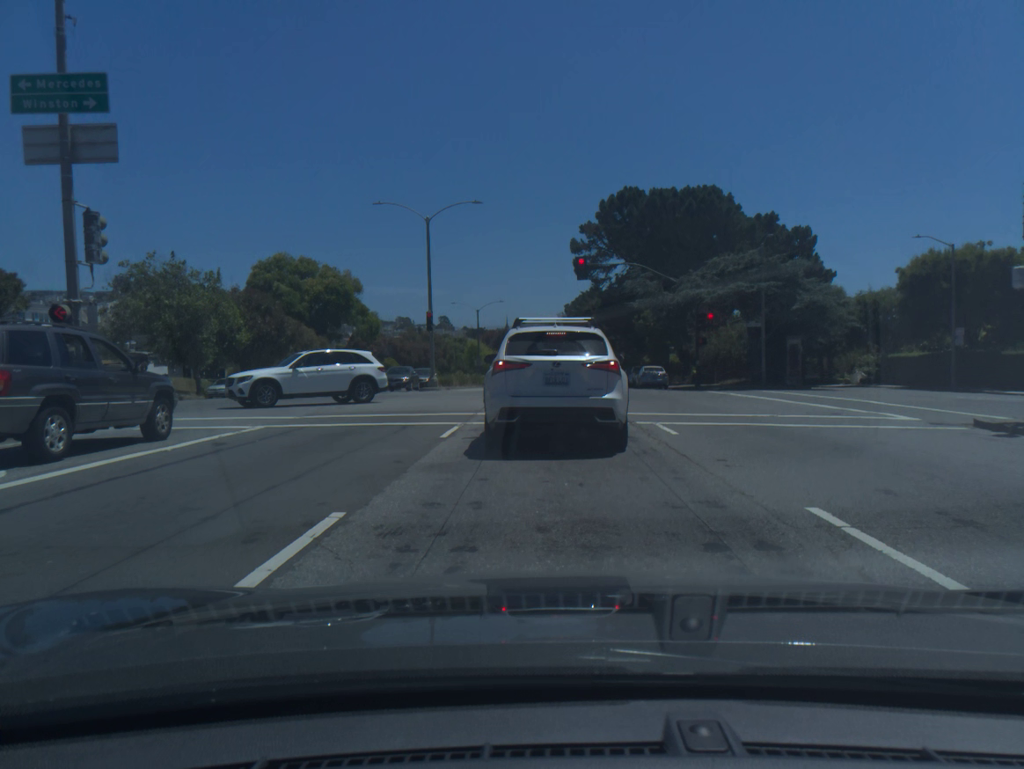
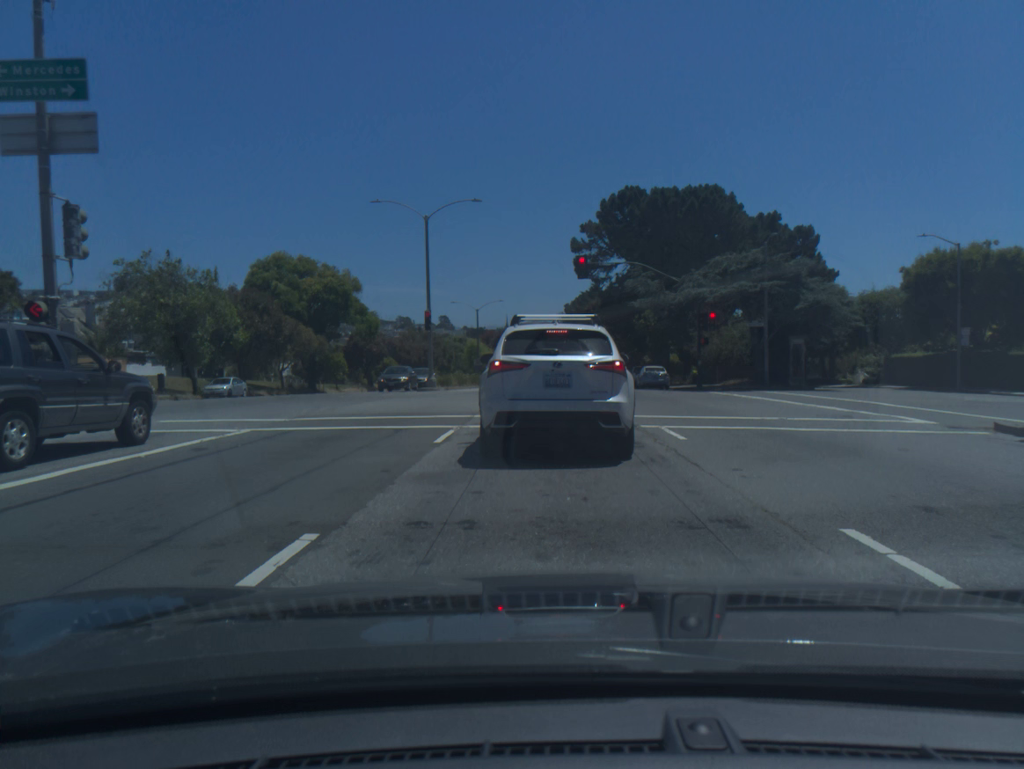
(0.0, +0.7) m; 0°
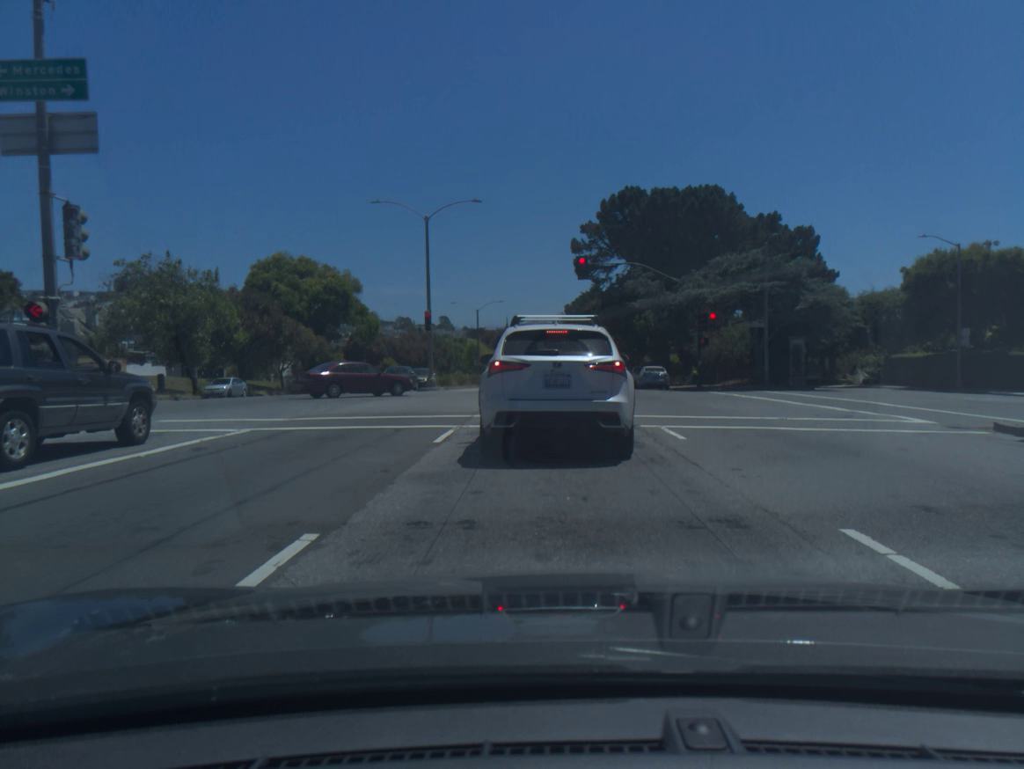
(-0.1, -0.1) m; 0°
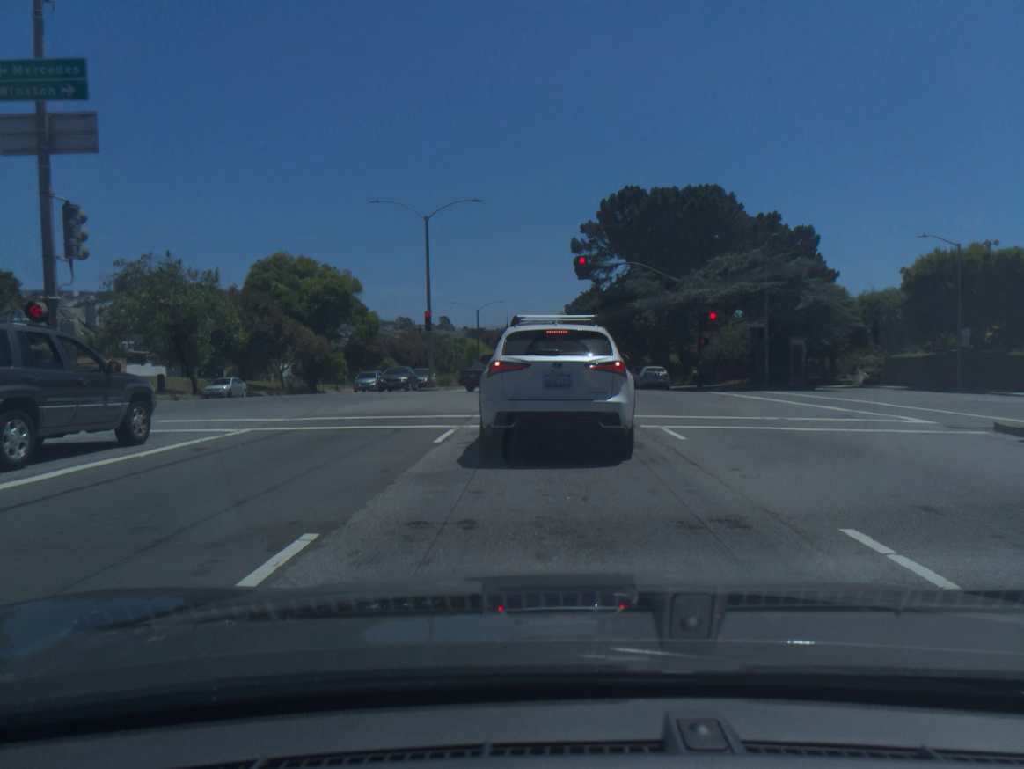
(0.0, 0.0) m; 0°
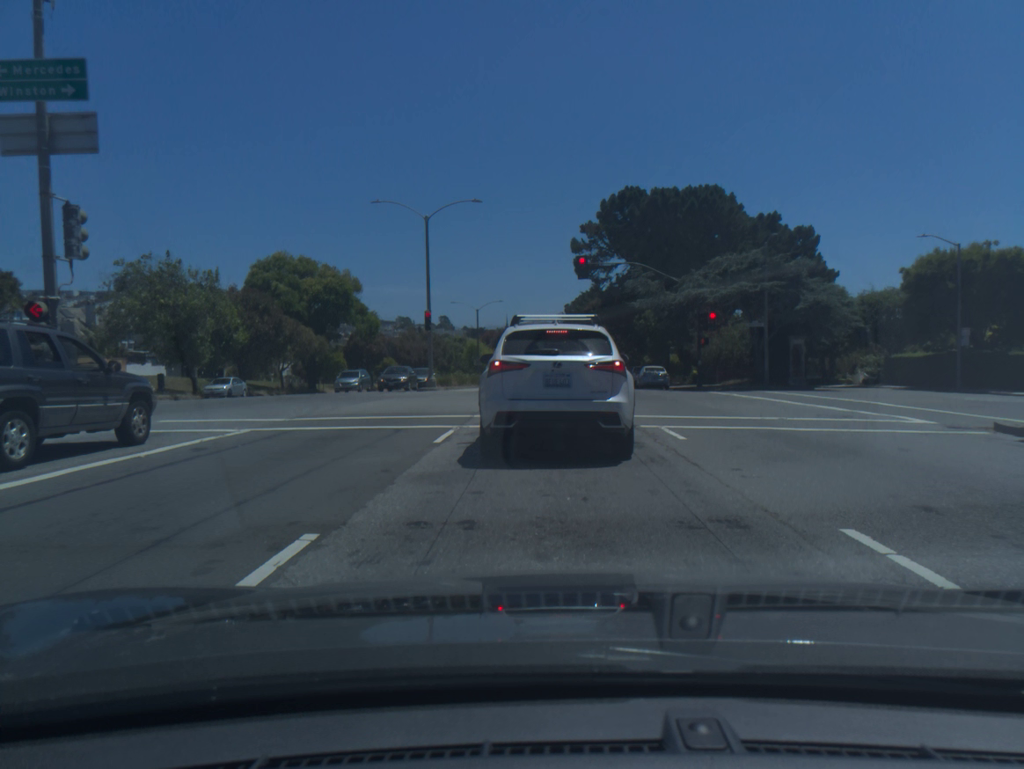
(0.0, 0.0) m; 0°
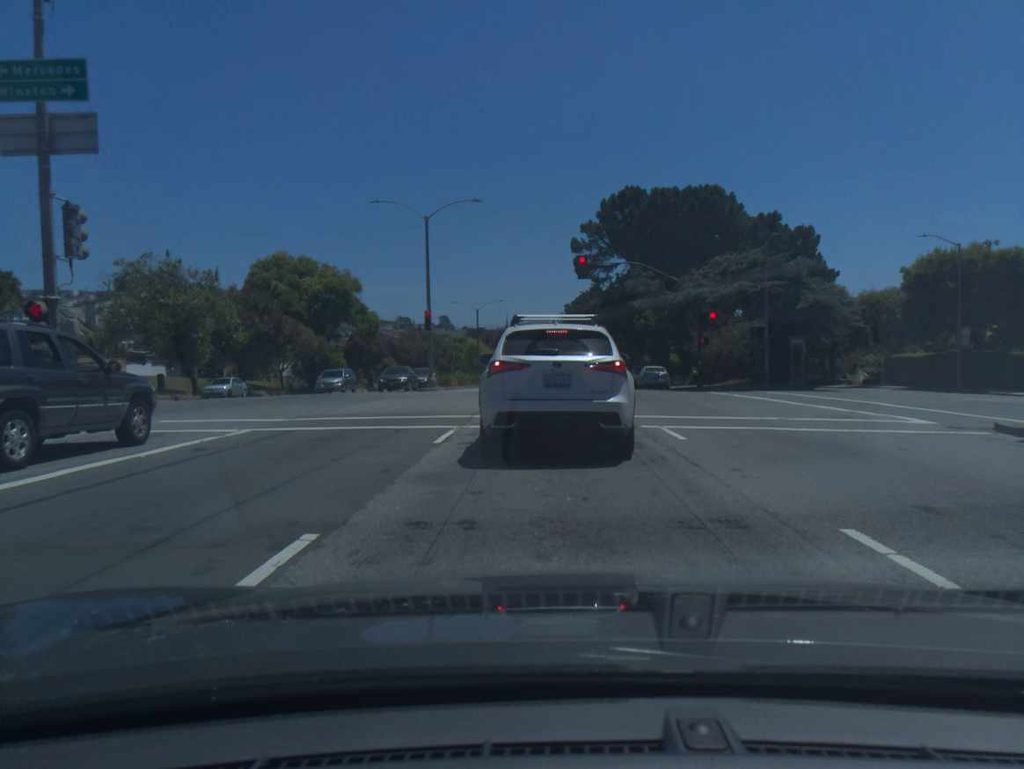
(0.0, 0.0) m; 0°
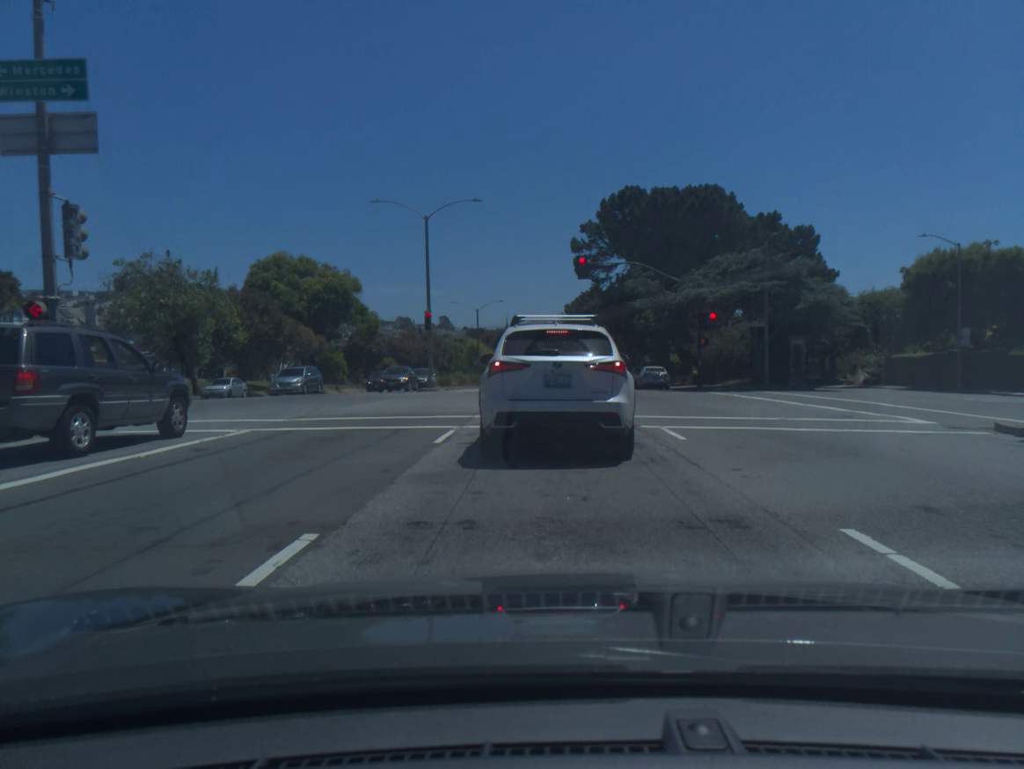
(+0.1, +0.1) m; 0°
